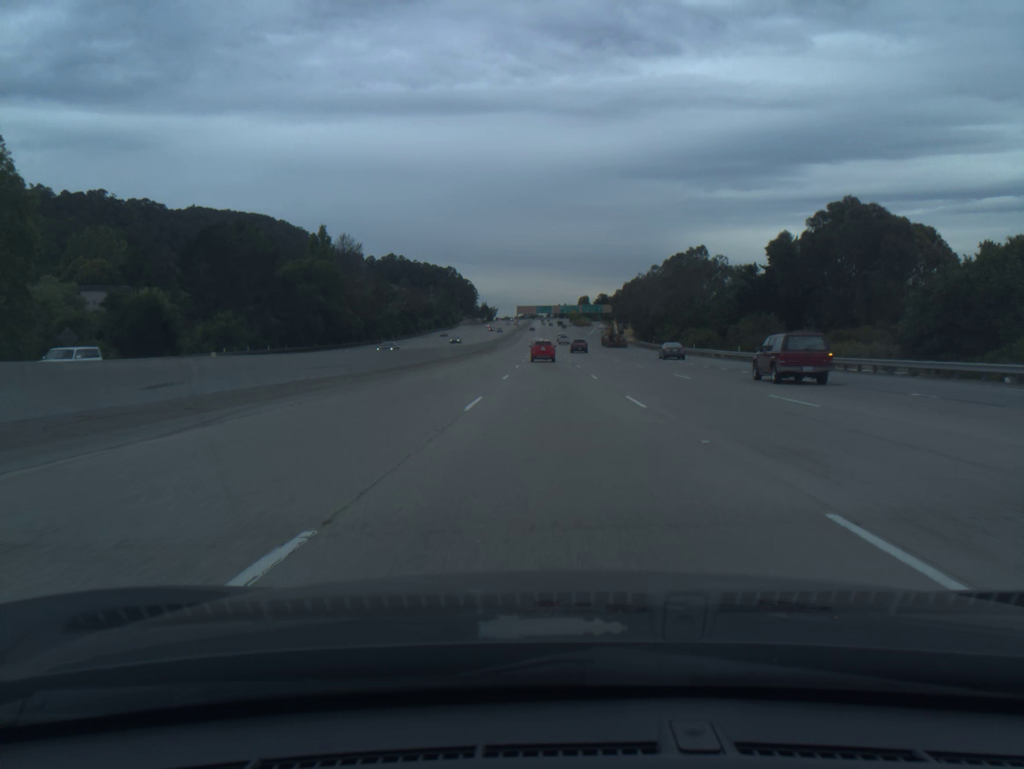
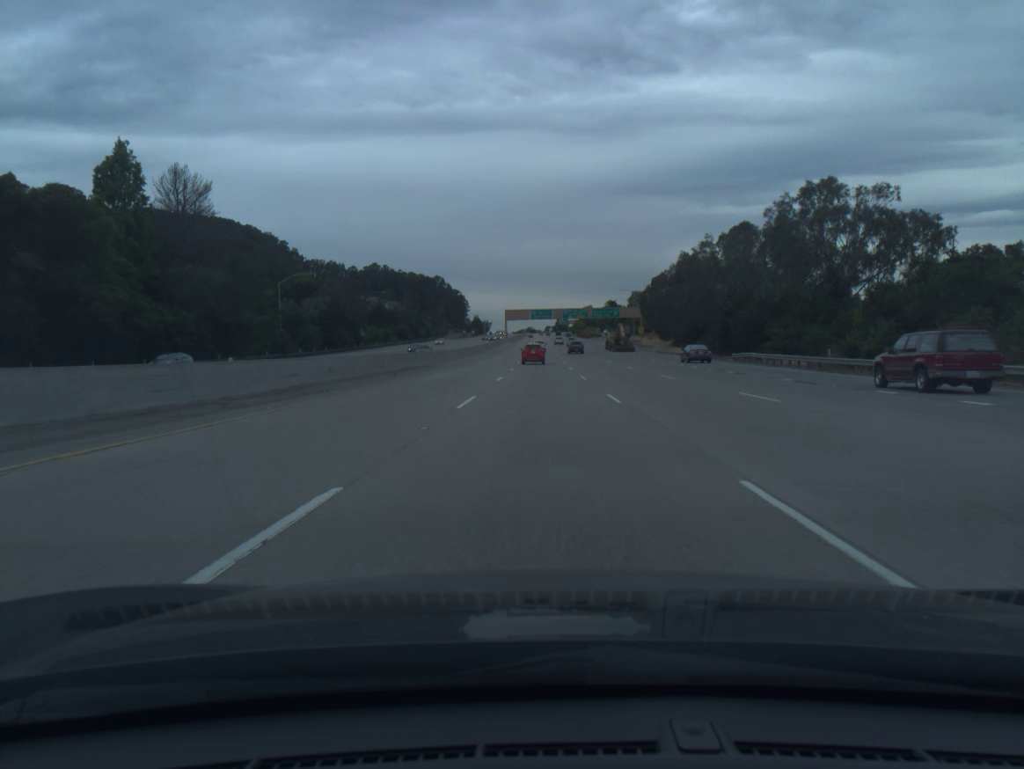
(+0.4, +71.3) m; 0°
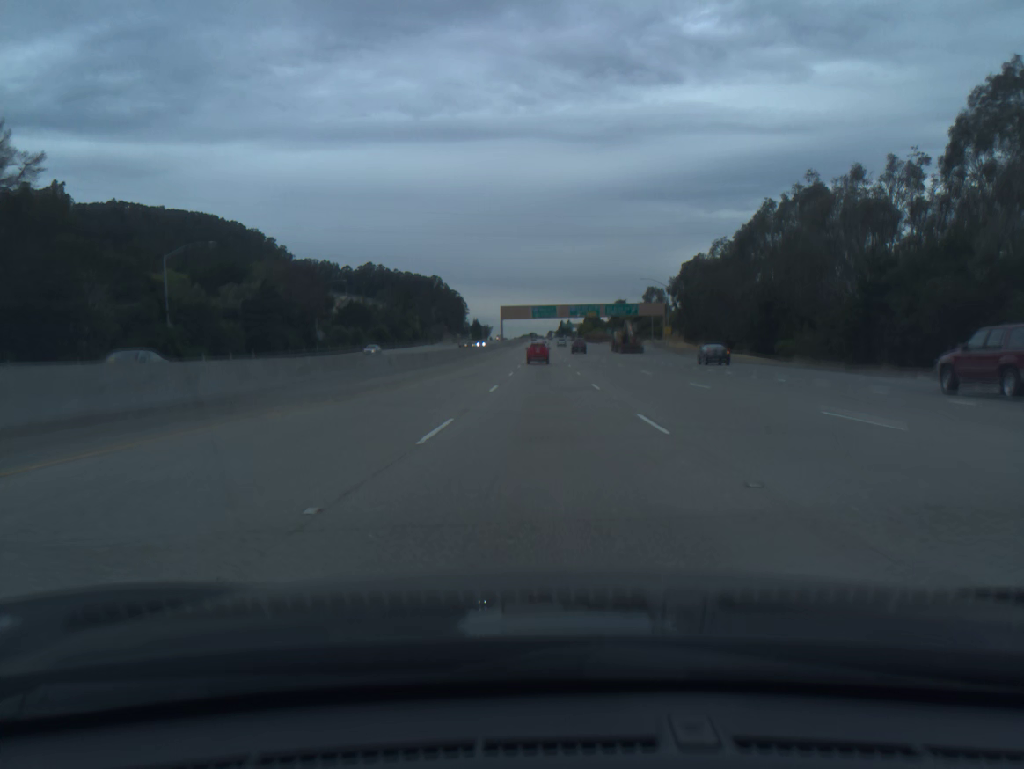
(-0.1, +35.5) m; 0°
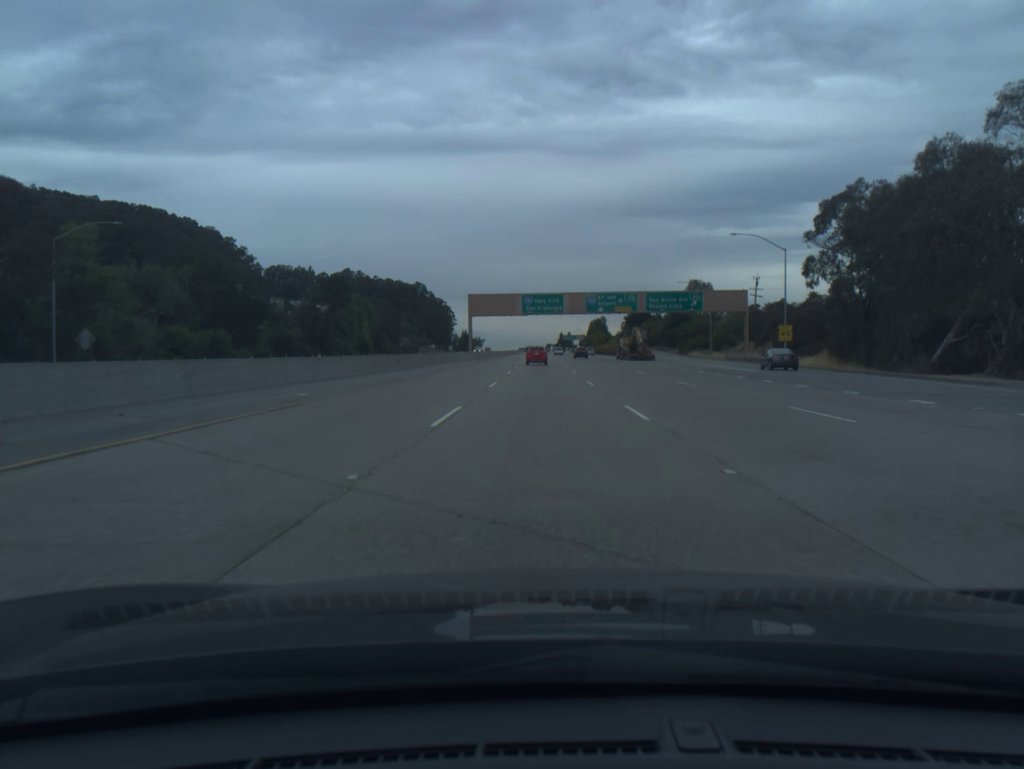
(+0.1, +71.0) m; 0°
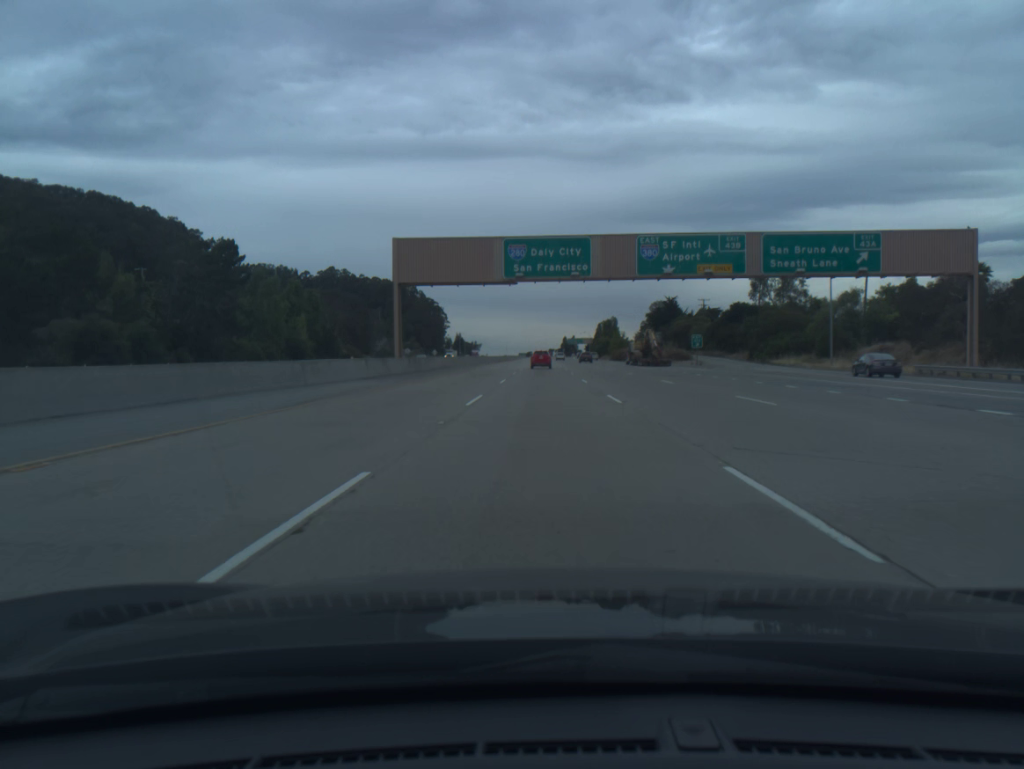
(0.0, +53.1) m; 0°
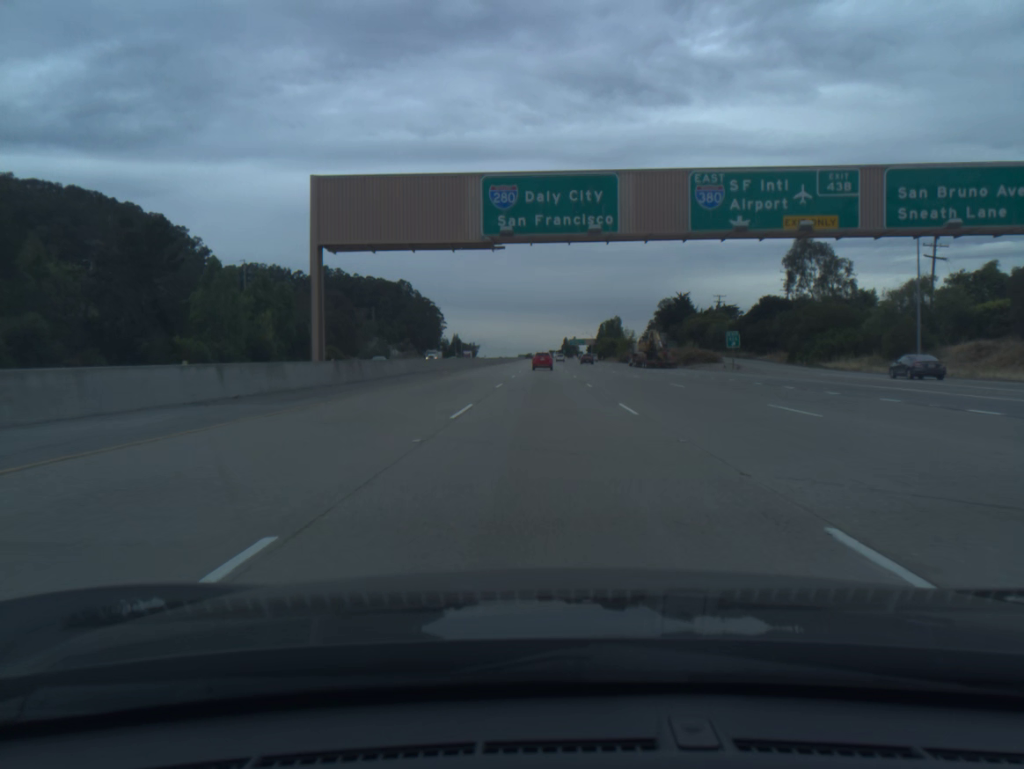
(0.0, +17.7) m; 0°
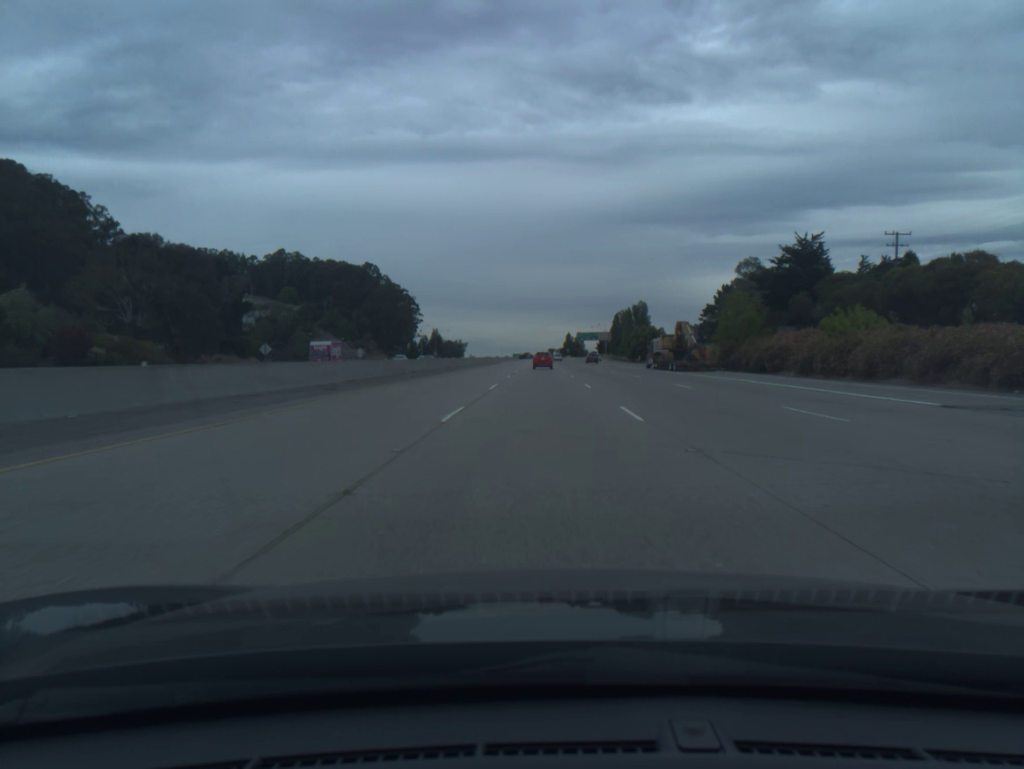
(+0.1, +89.1) m; 0°
